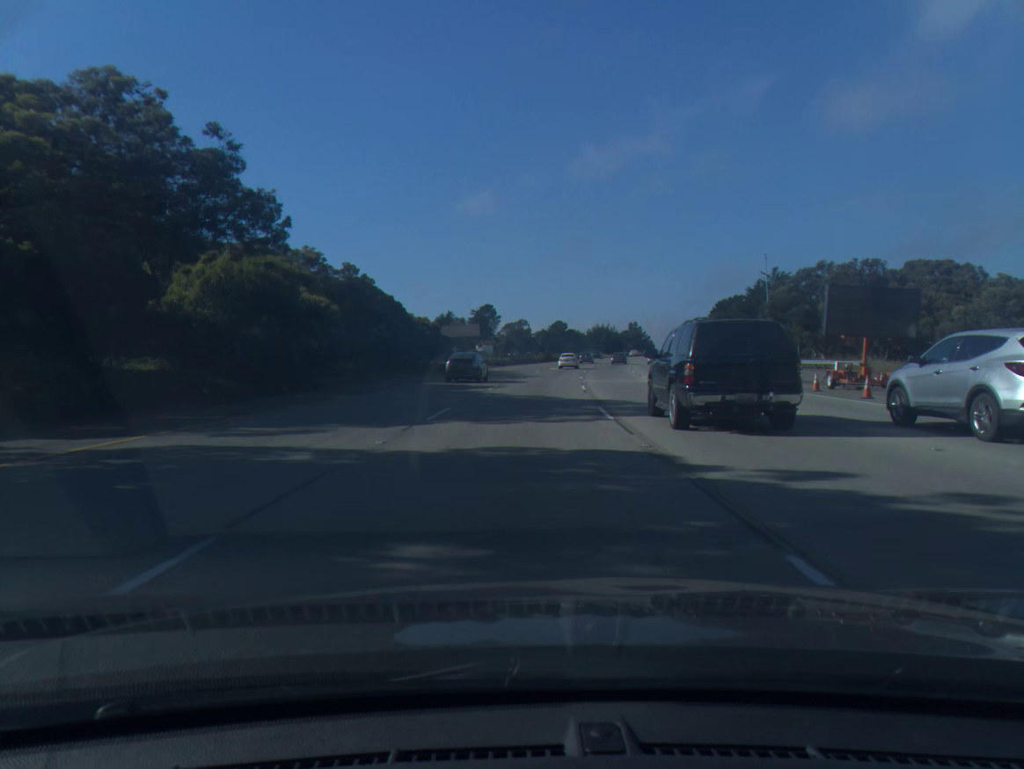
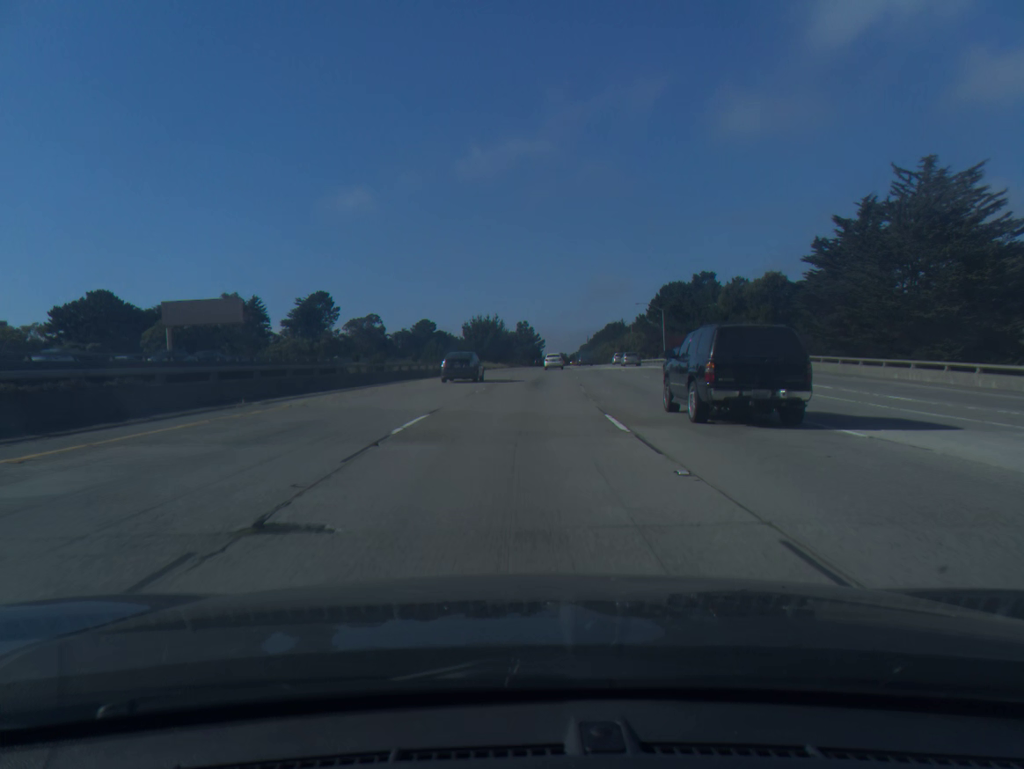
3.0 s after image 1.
(+7.3, +90.3) m; +9°
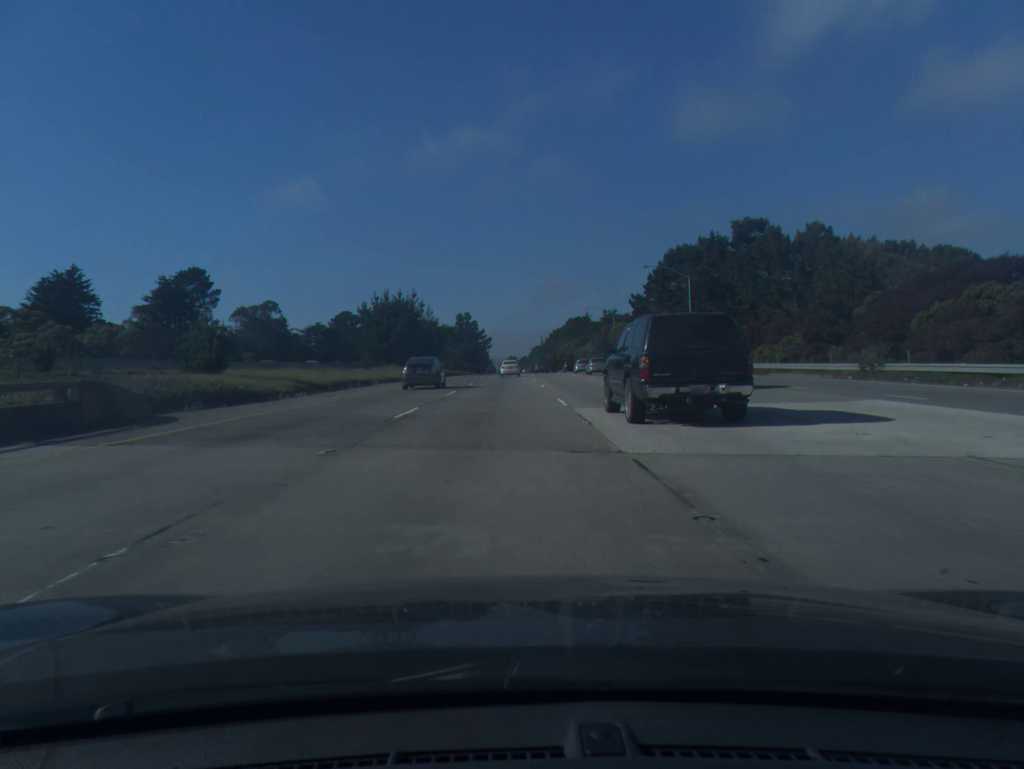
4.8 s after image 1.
(+2.5, +54.5) m; +4°
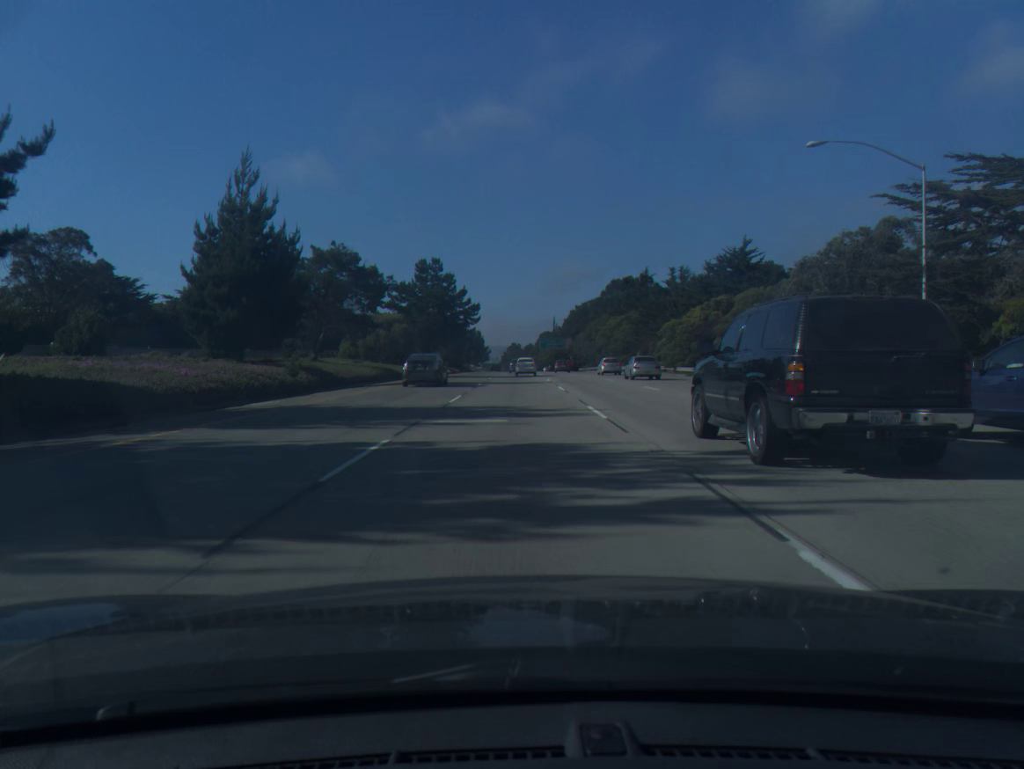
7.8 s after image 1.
(-1.4, +91.6) m; -1°
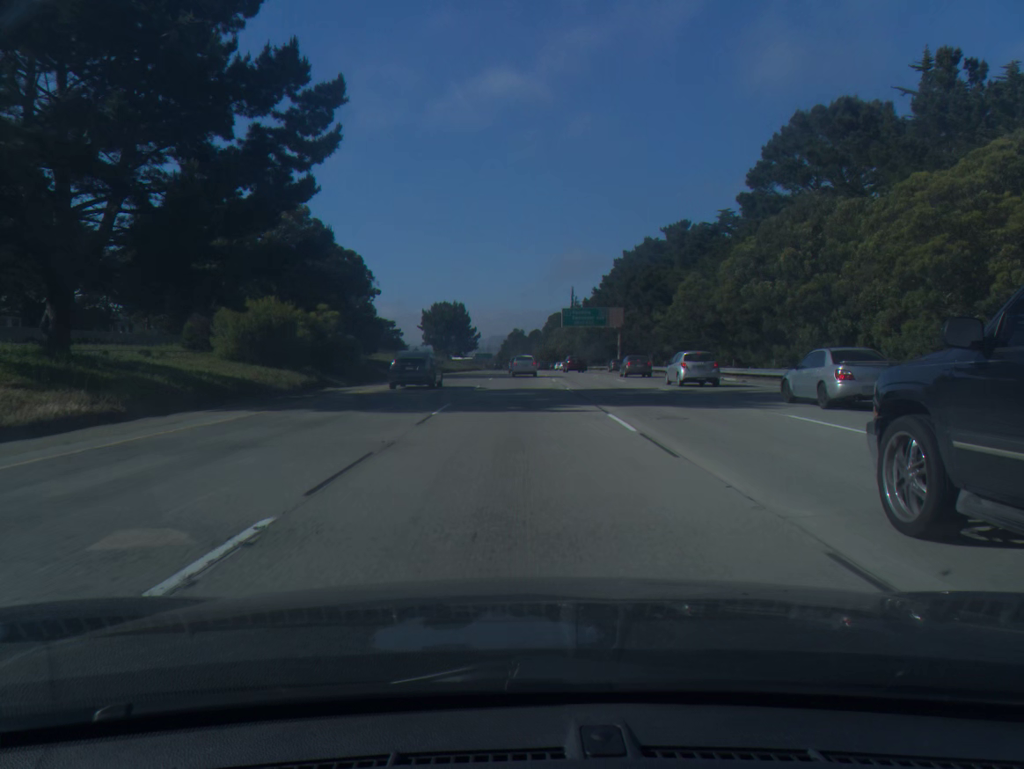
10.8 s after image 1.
(0.0, +90.8) m; 0°
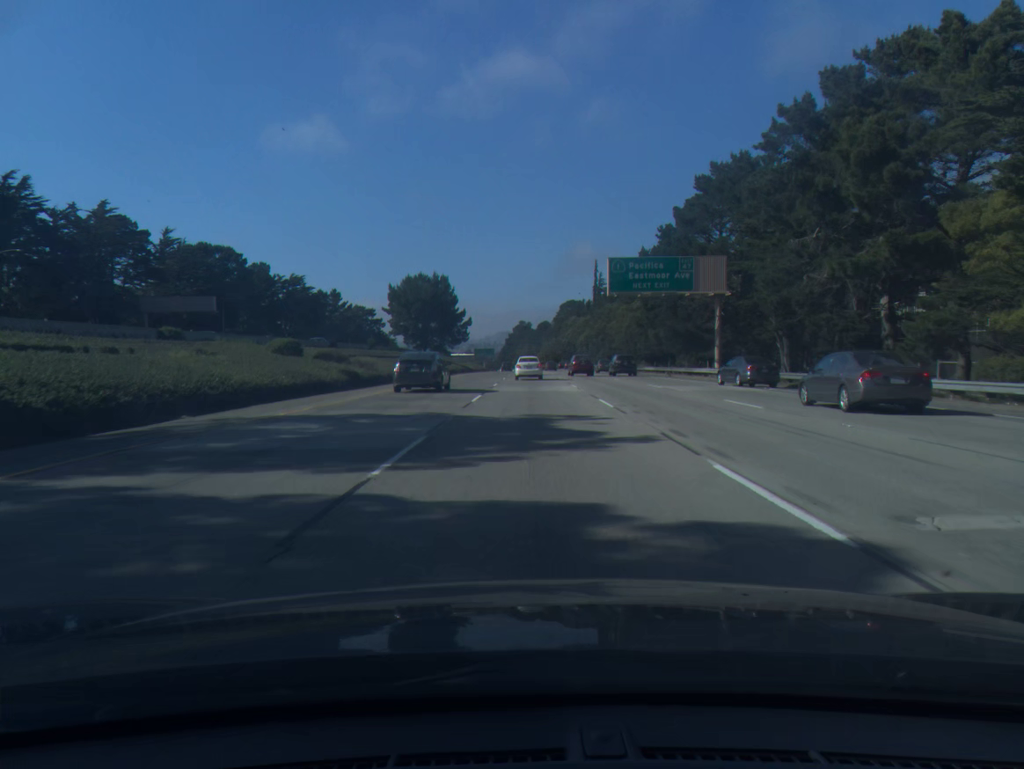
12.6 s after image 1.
(-0.1, +51.5) m; -1°
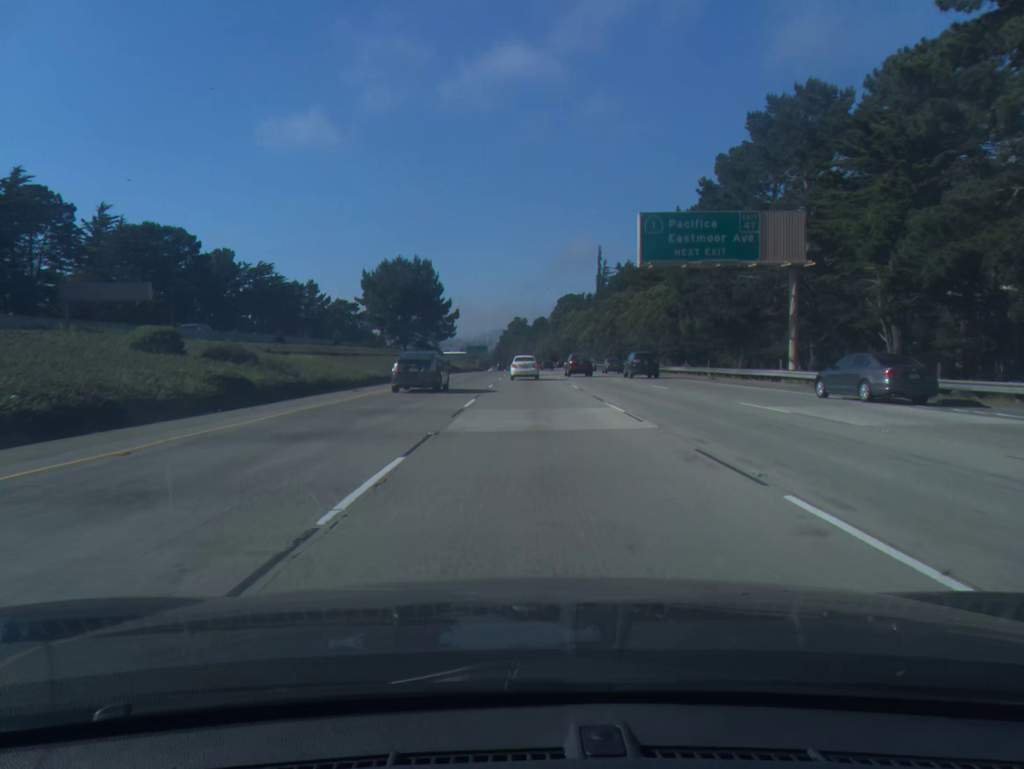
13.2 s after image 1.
(+0.1, +16.6) m; 0°
